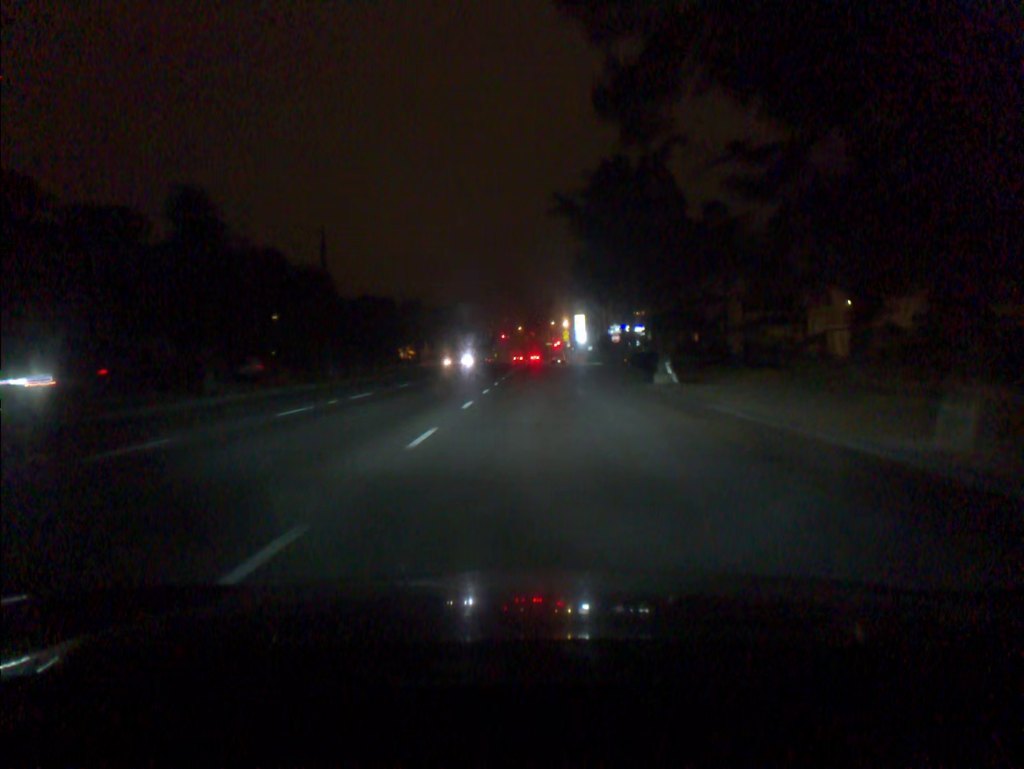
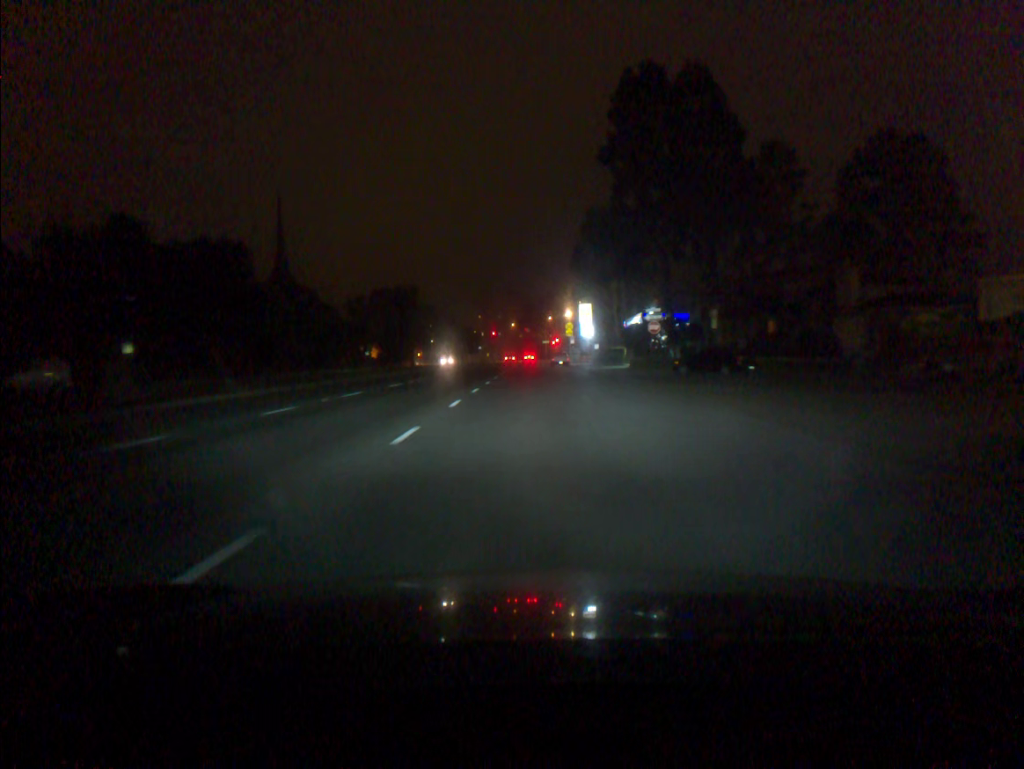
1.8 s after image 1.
(0.0, +28.2) m; 0°
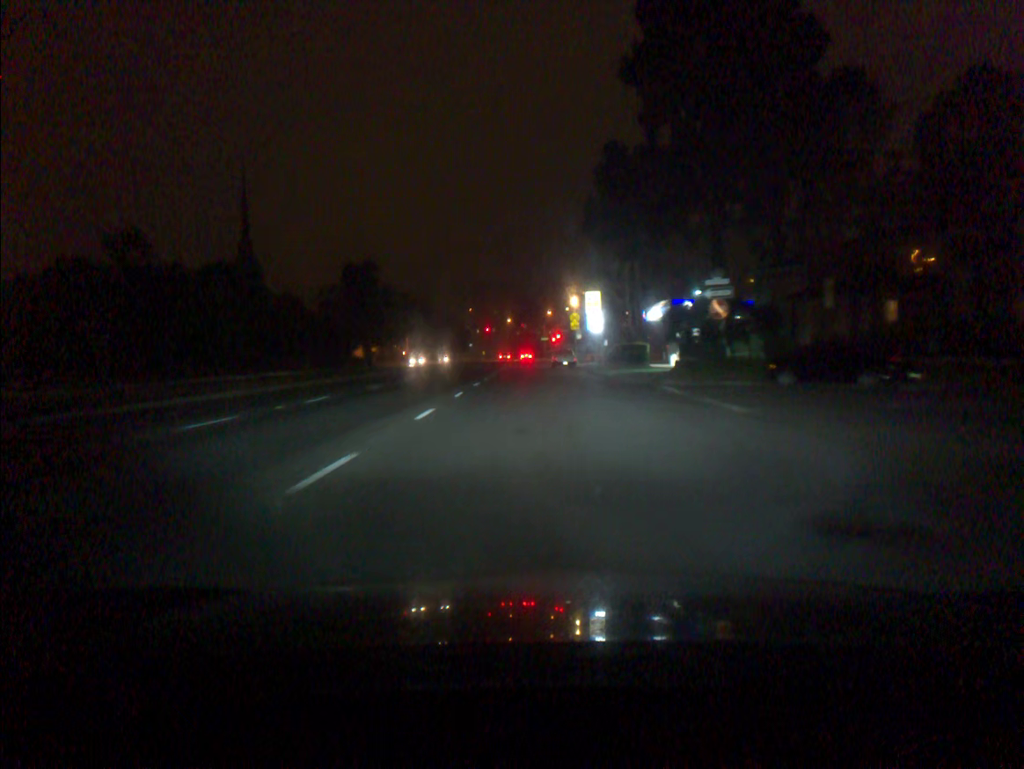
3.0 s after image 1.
(0.0, +17.7) m; 0°
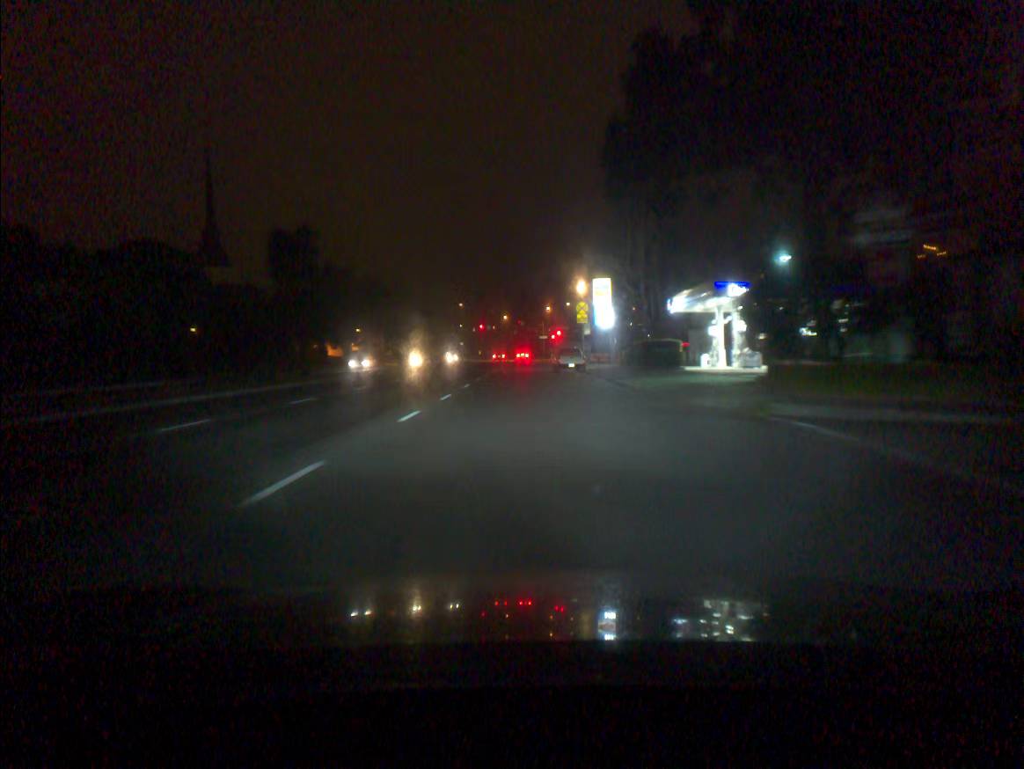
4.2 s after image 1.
(0.0, +15.4) m; 0°
